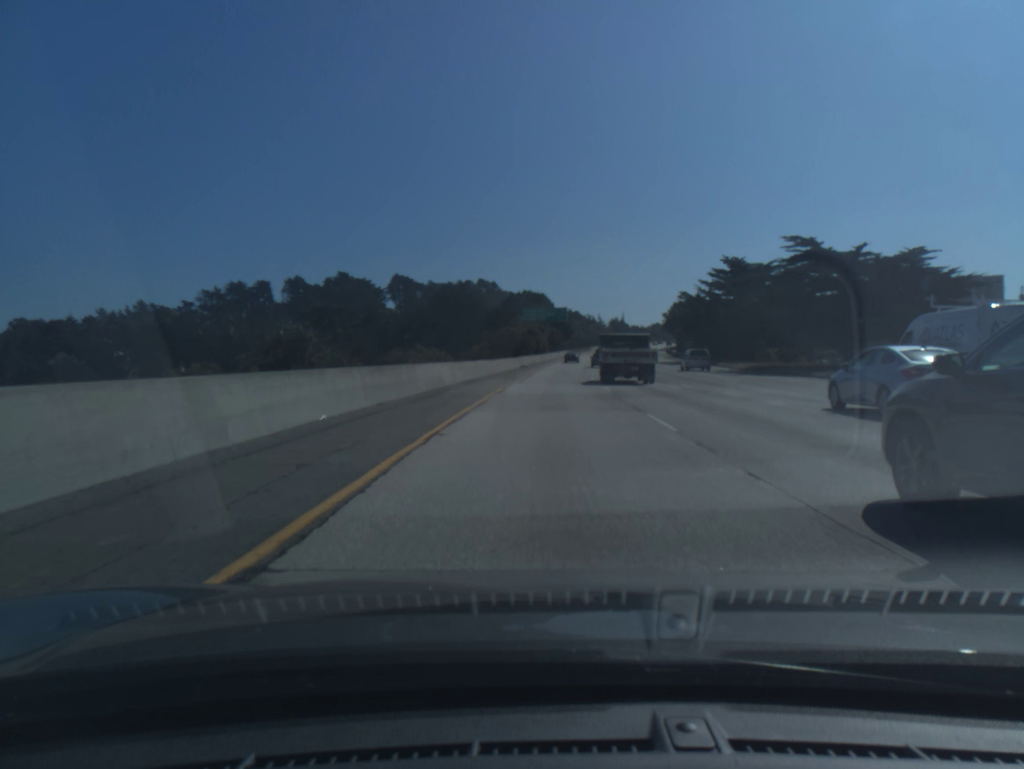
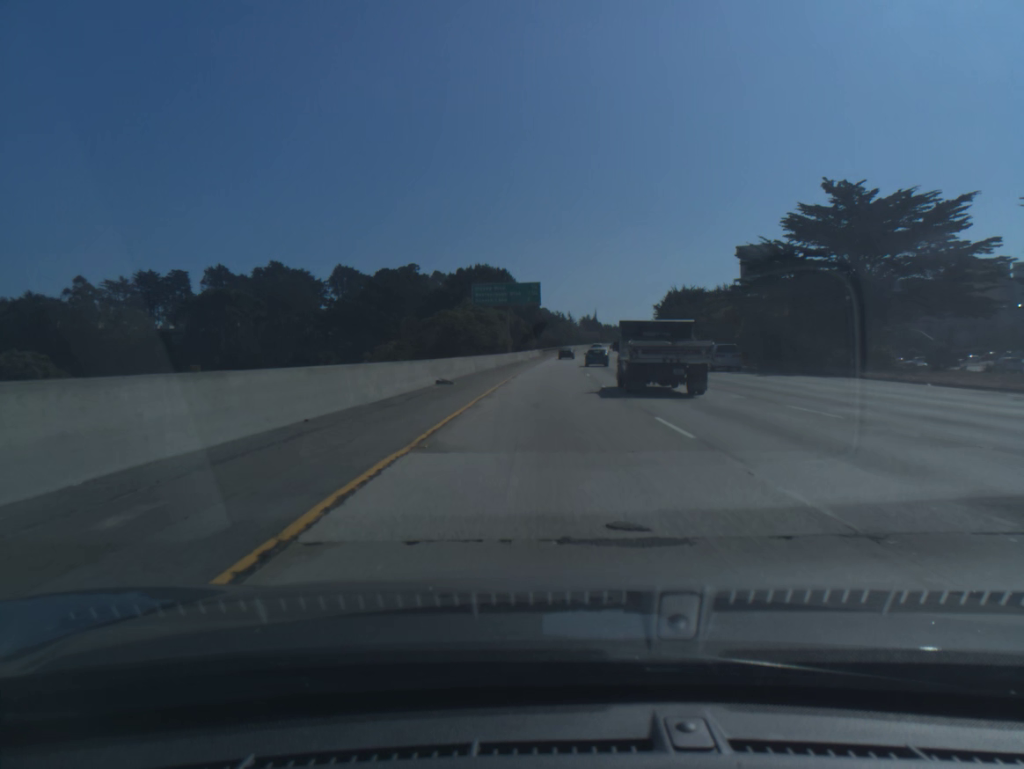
(+0.9, +45.6) m; +2°
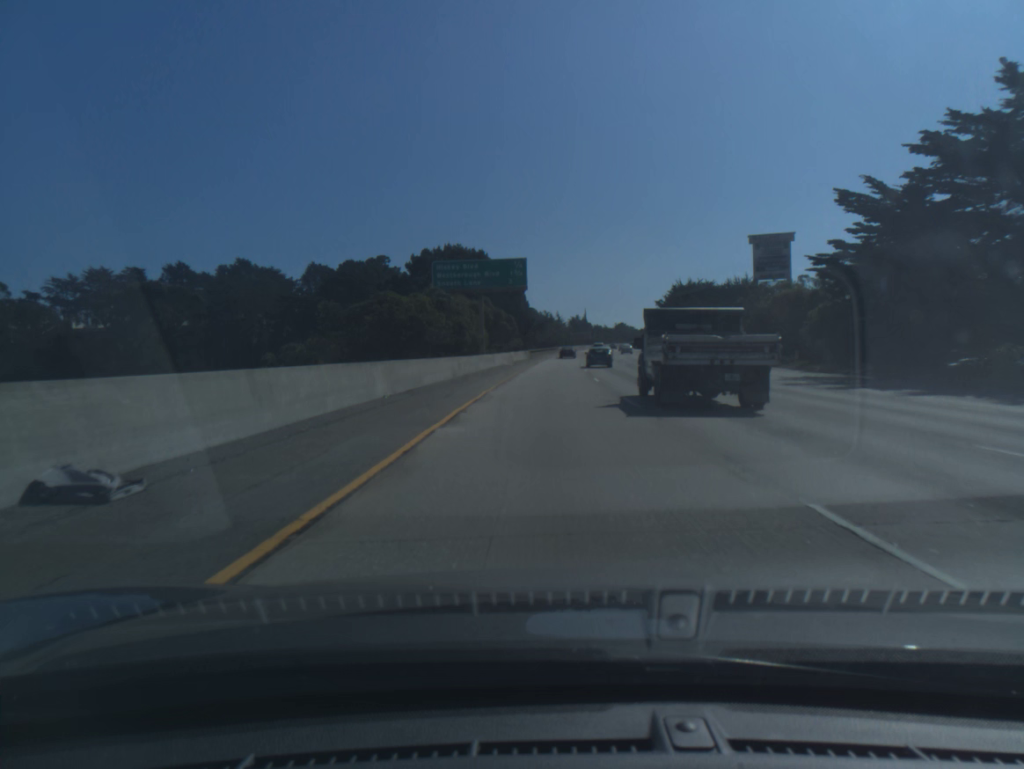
(+0.2, +23.2) m; +1°
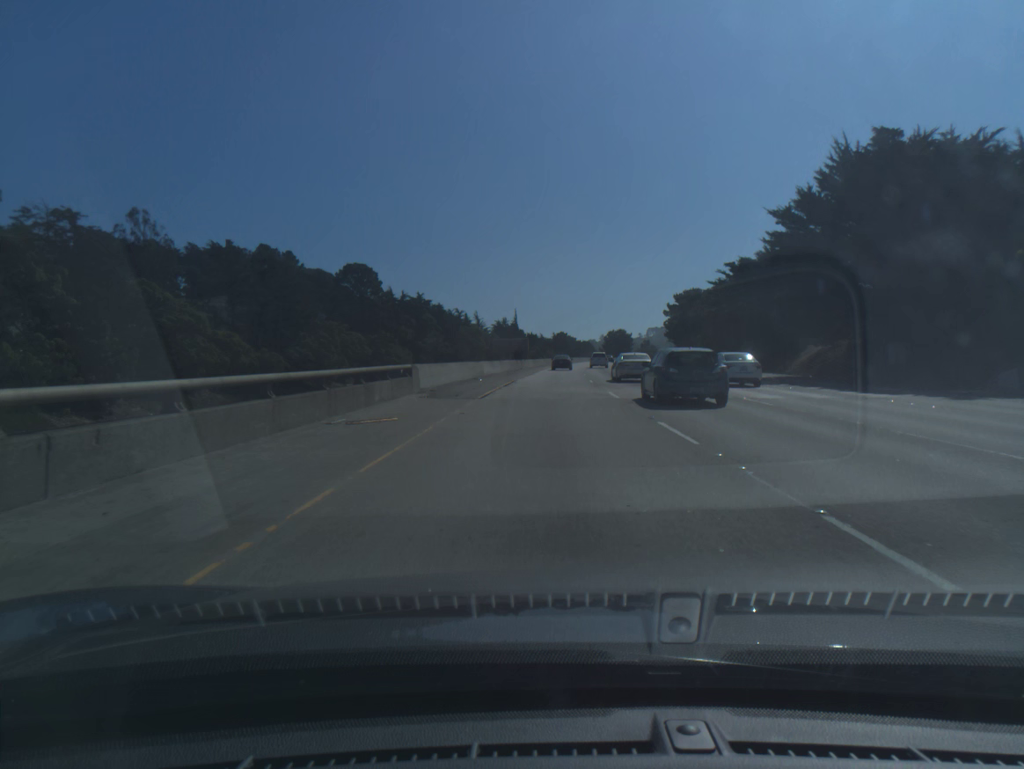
(+5.6, +117.9) m; +6°
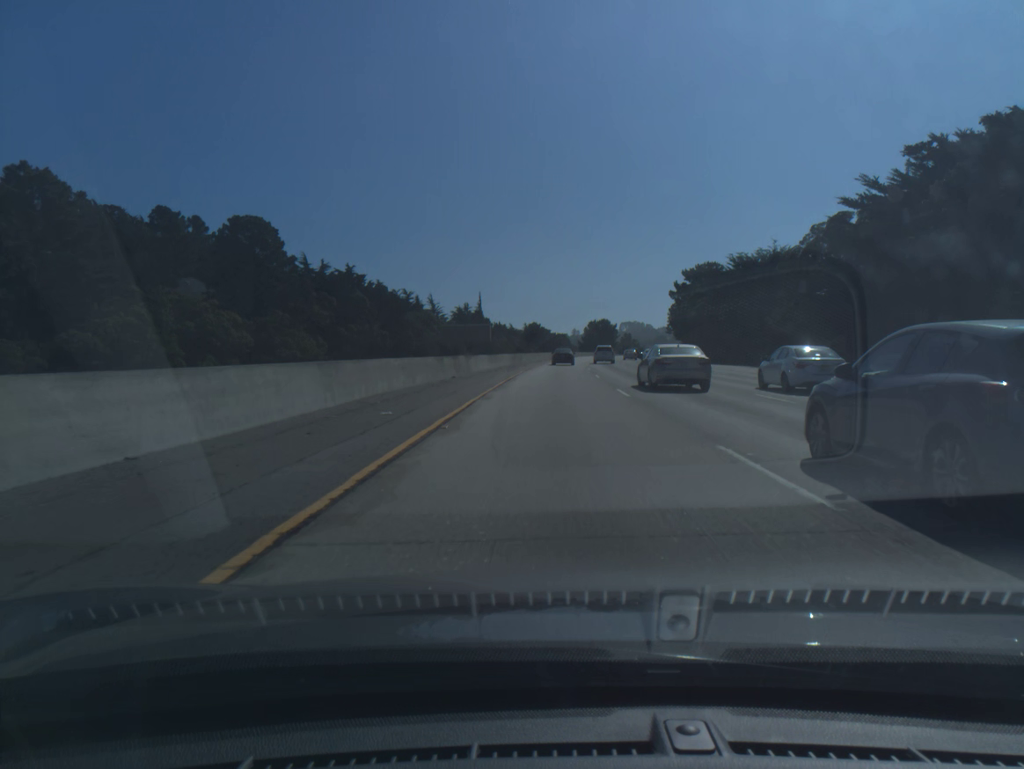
(+0.7, +46.2) m; +2°
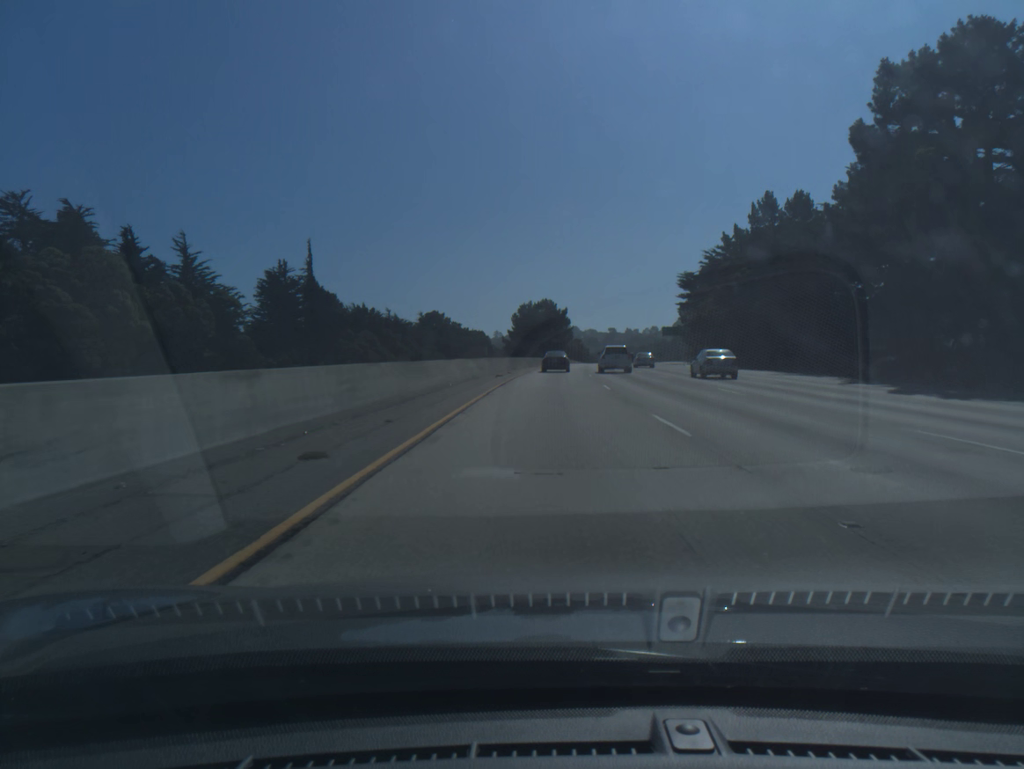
(+5.6, +112.3) m; +6°
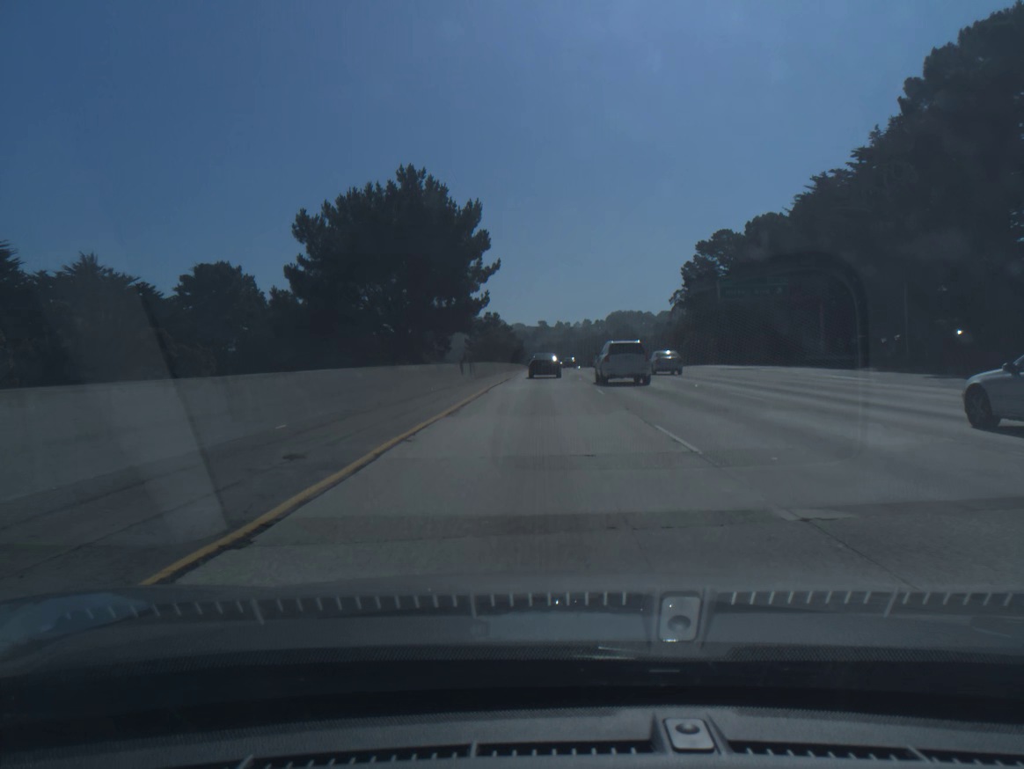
(+5.0, +106.3) m; +5°
